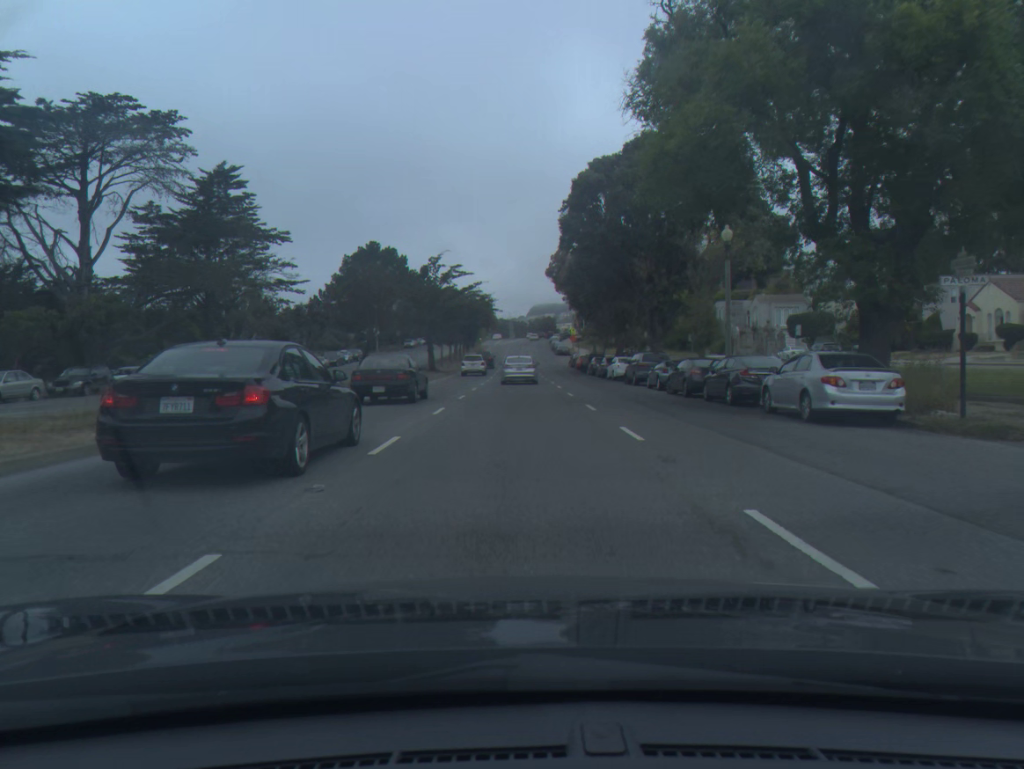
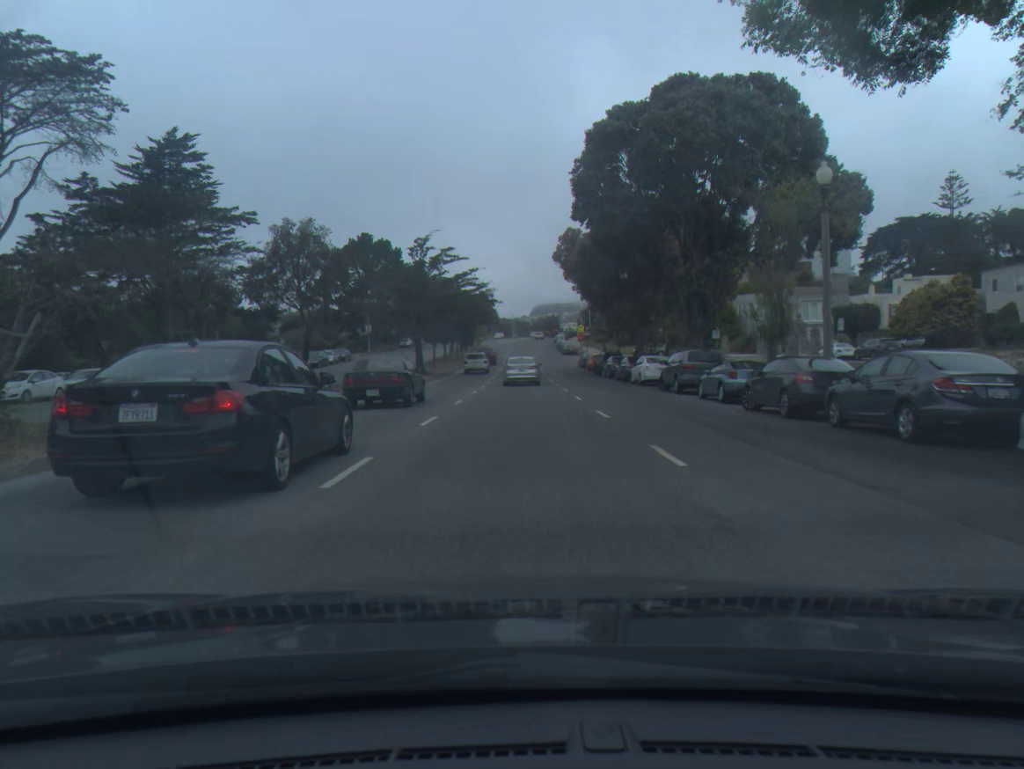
(0.0, +9.8) m; 0°
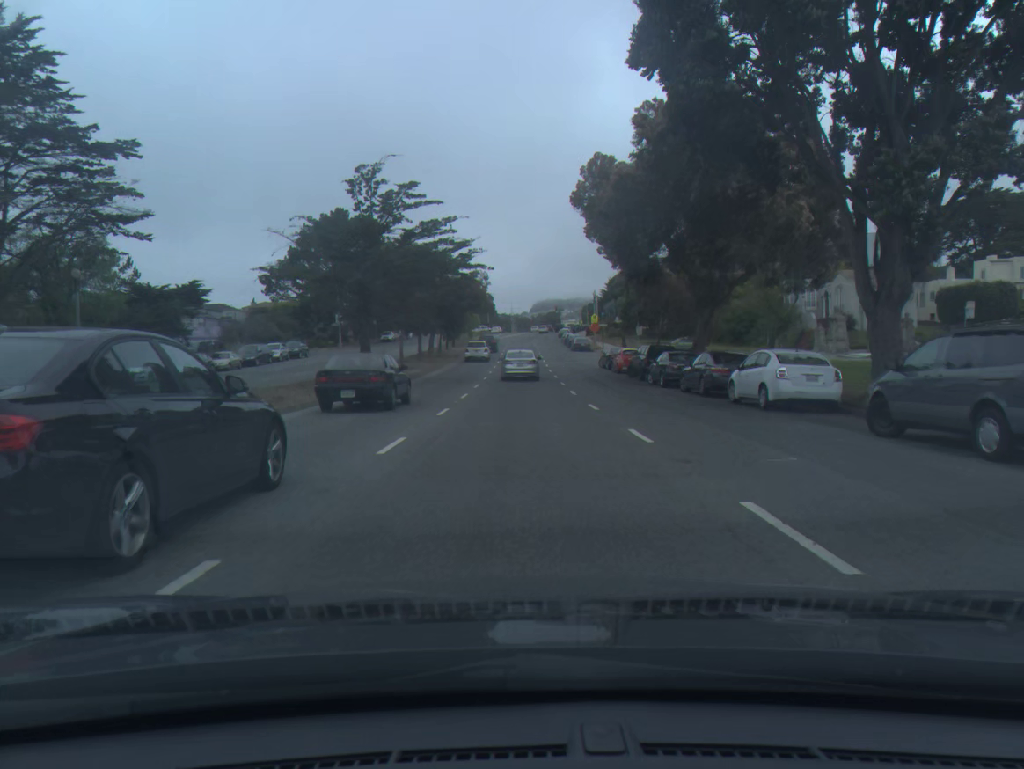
(-0.1, +19.5) m; 0°
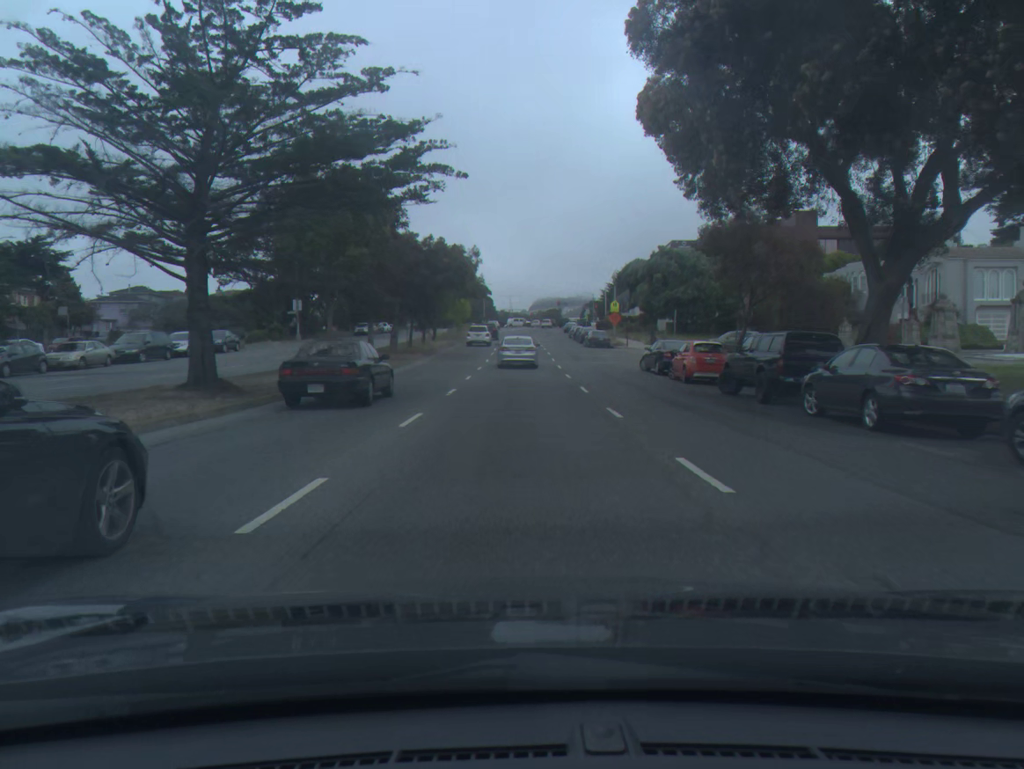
(0.0, +19.2) m; 0°
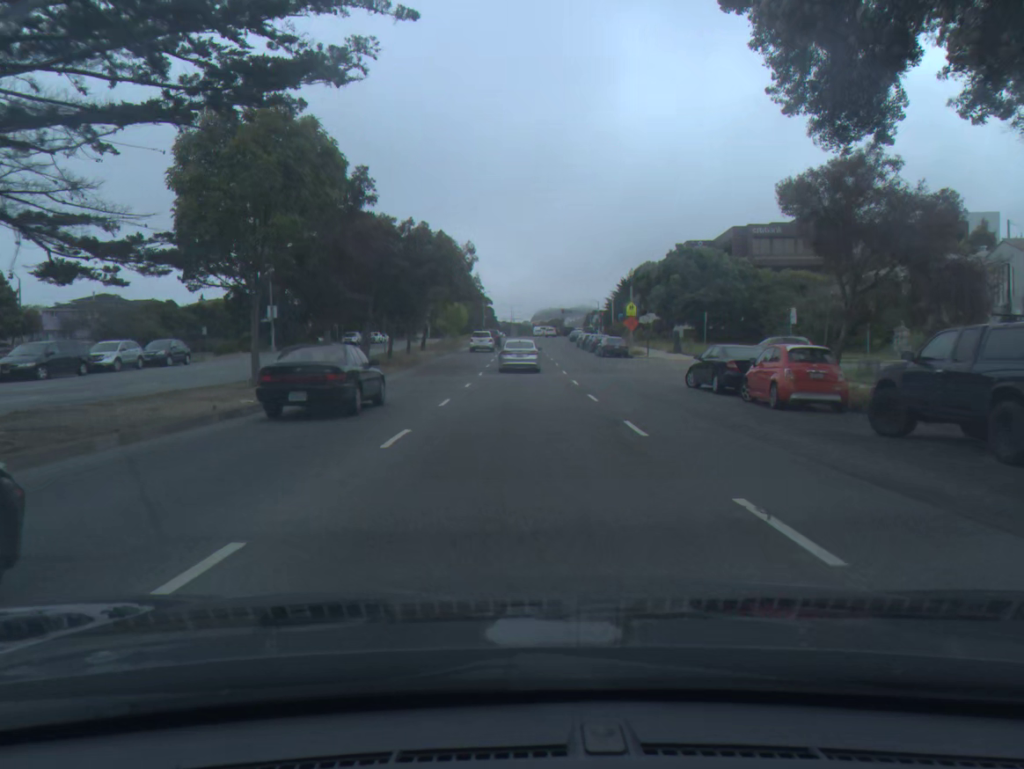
(0.0, +9.5) m; 0°
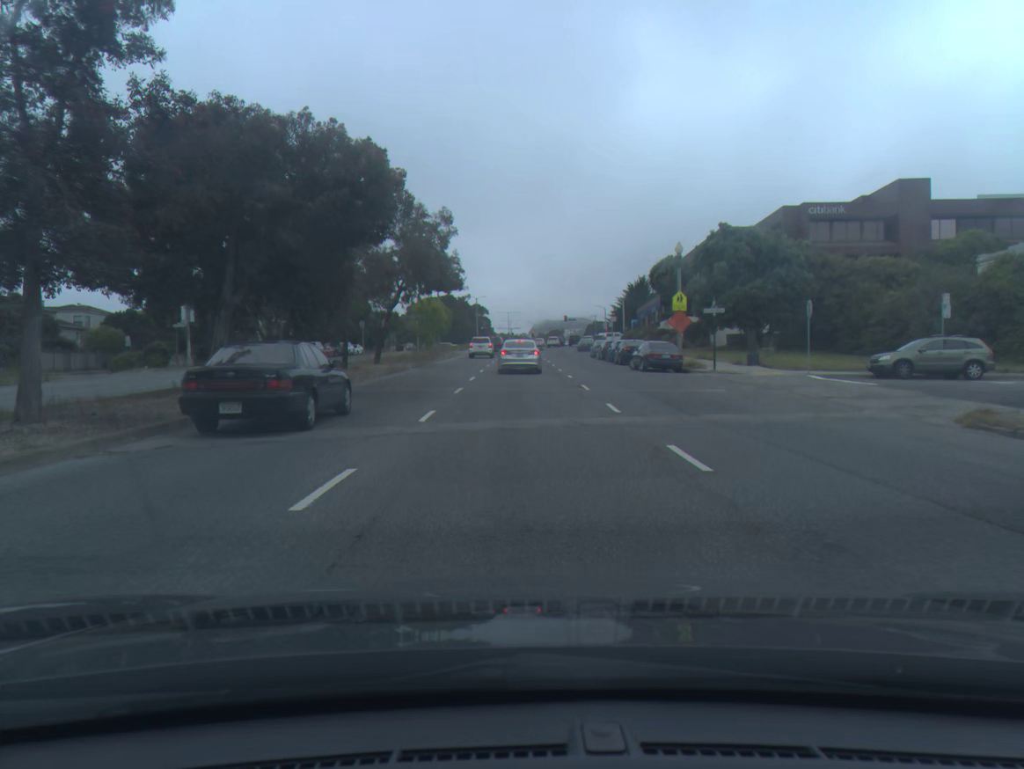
(0.0, +18.5) m; 0°
